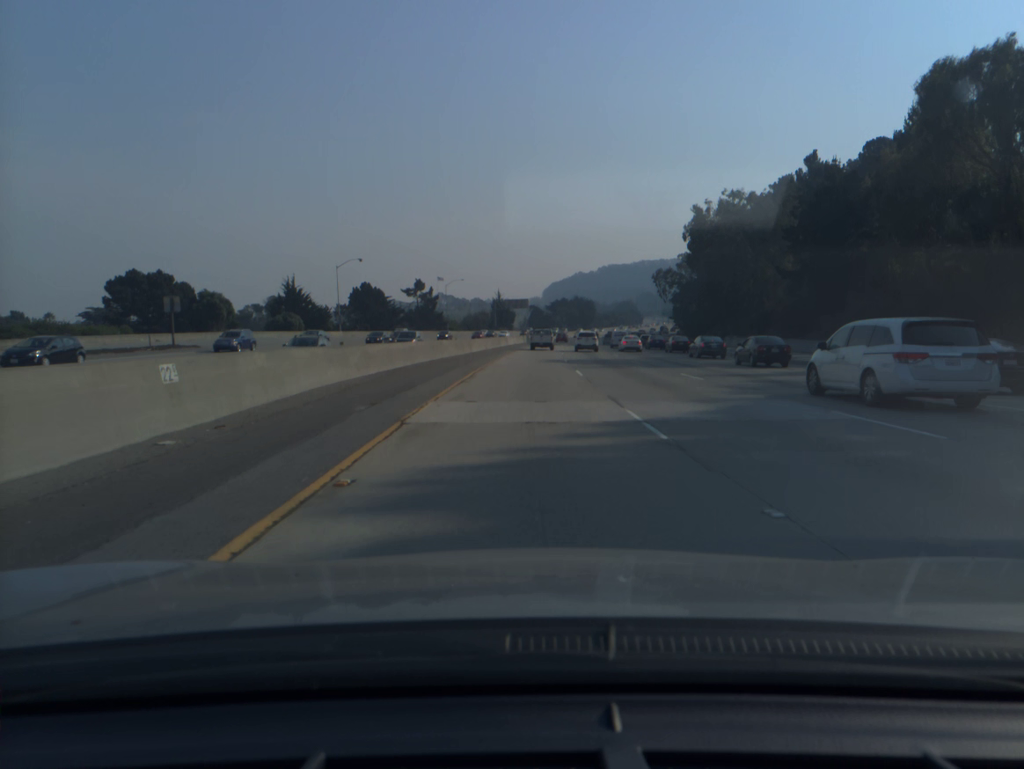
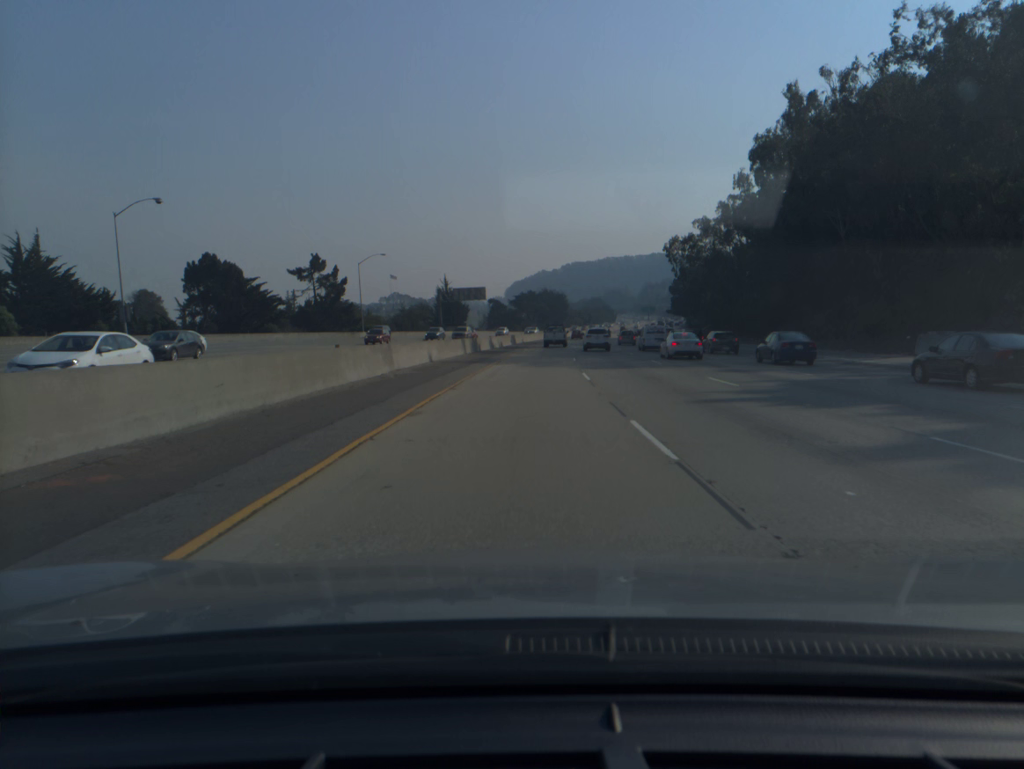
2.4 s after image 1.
(+1.4, +61.1) m; +3°
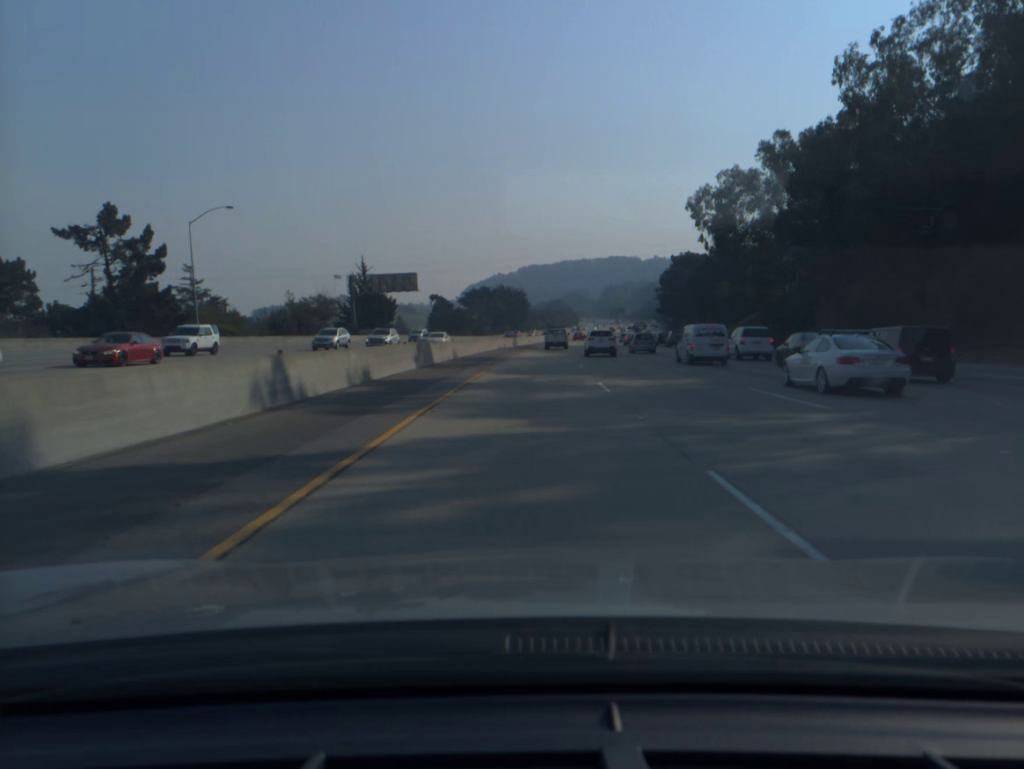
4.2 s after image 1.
(+1.3, +48.6) m; +3°
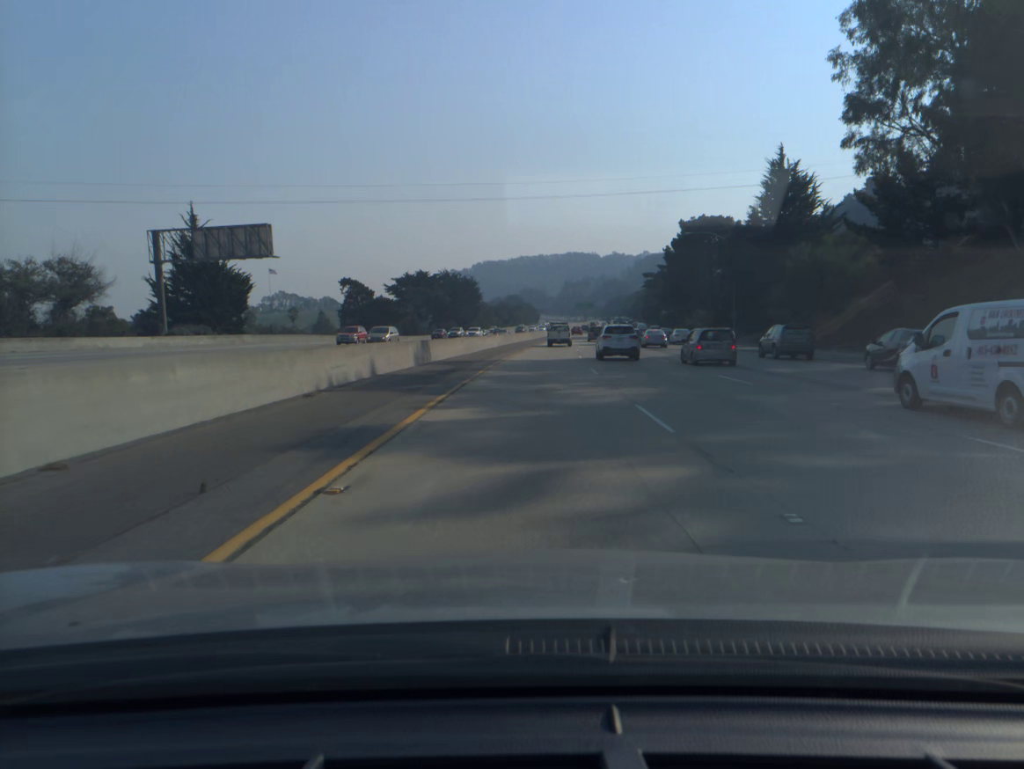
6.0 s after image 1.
(+1.4, +51.2) m; +3°
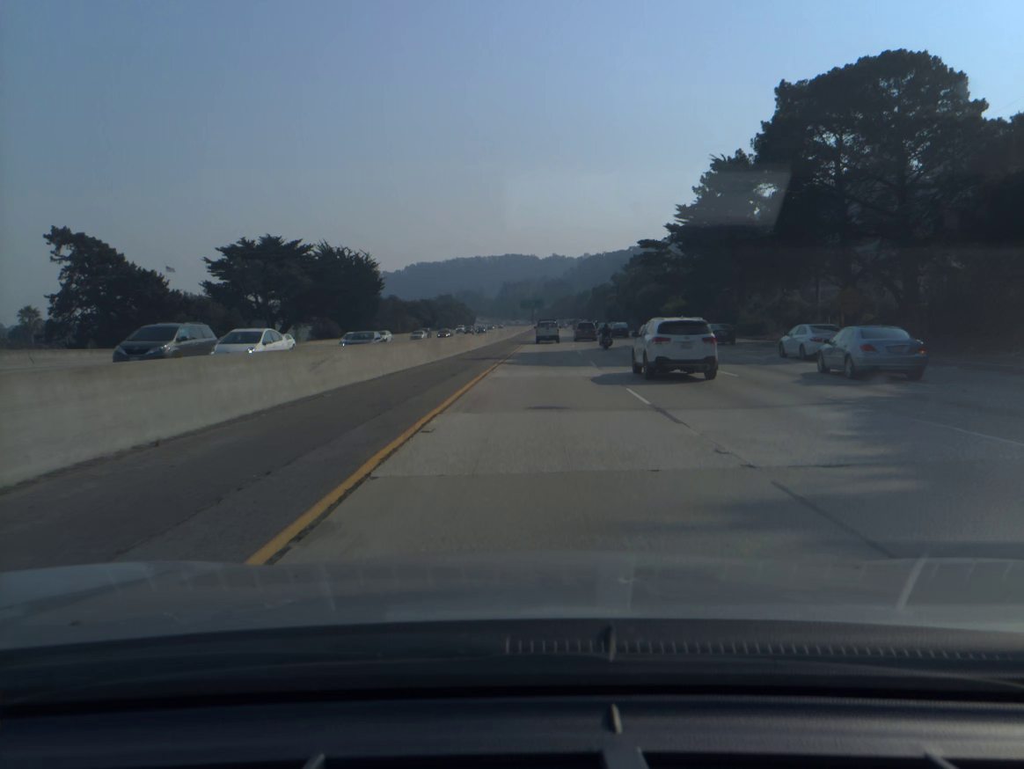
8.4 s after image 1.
(+2.6, +69.2) m; +4°
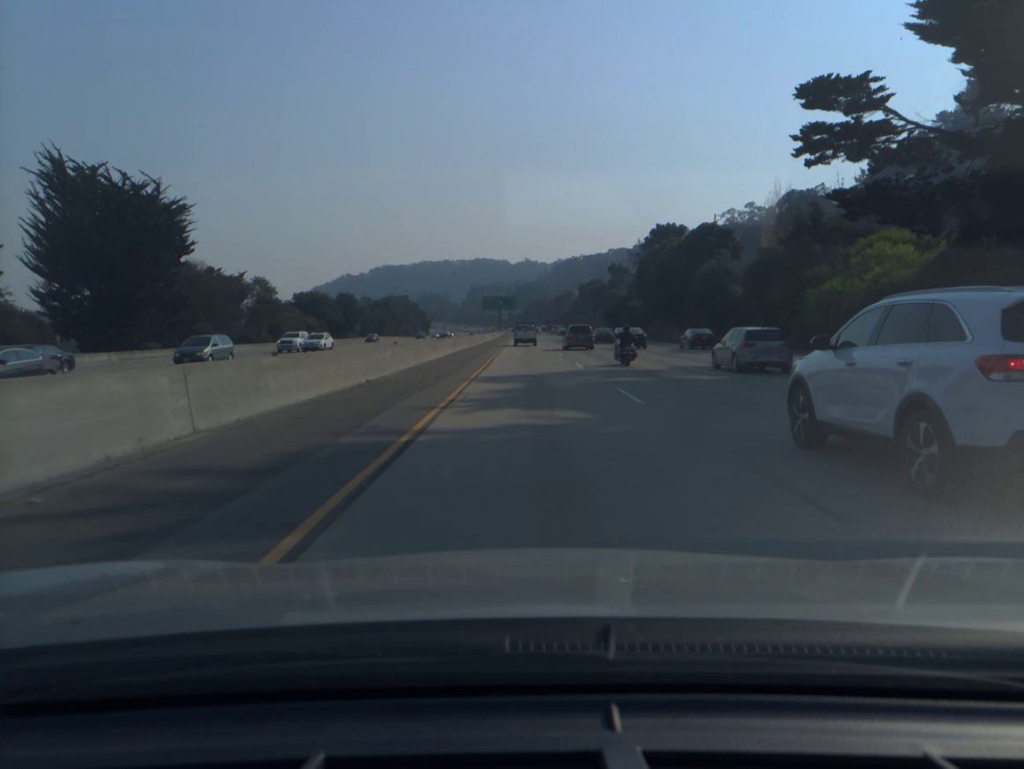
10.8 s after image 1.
(+1.8, +68.7) m; +2°
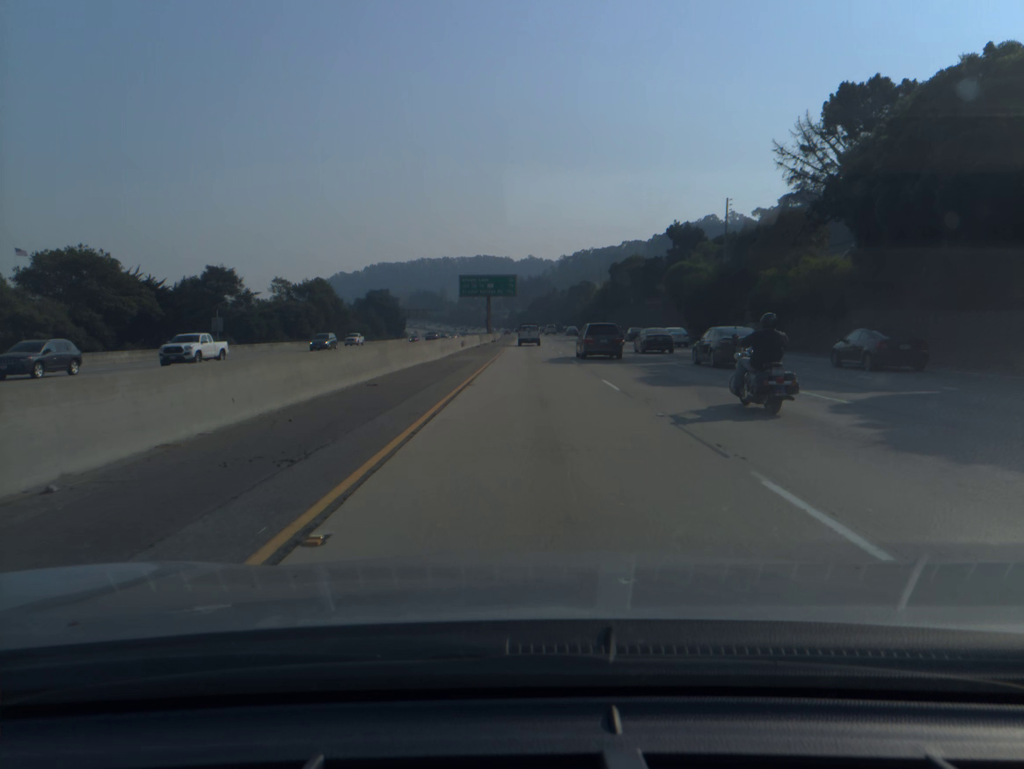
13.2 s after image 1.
(-0.1, +68.2) m; 0°
